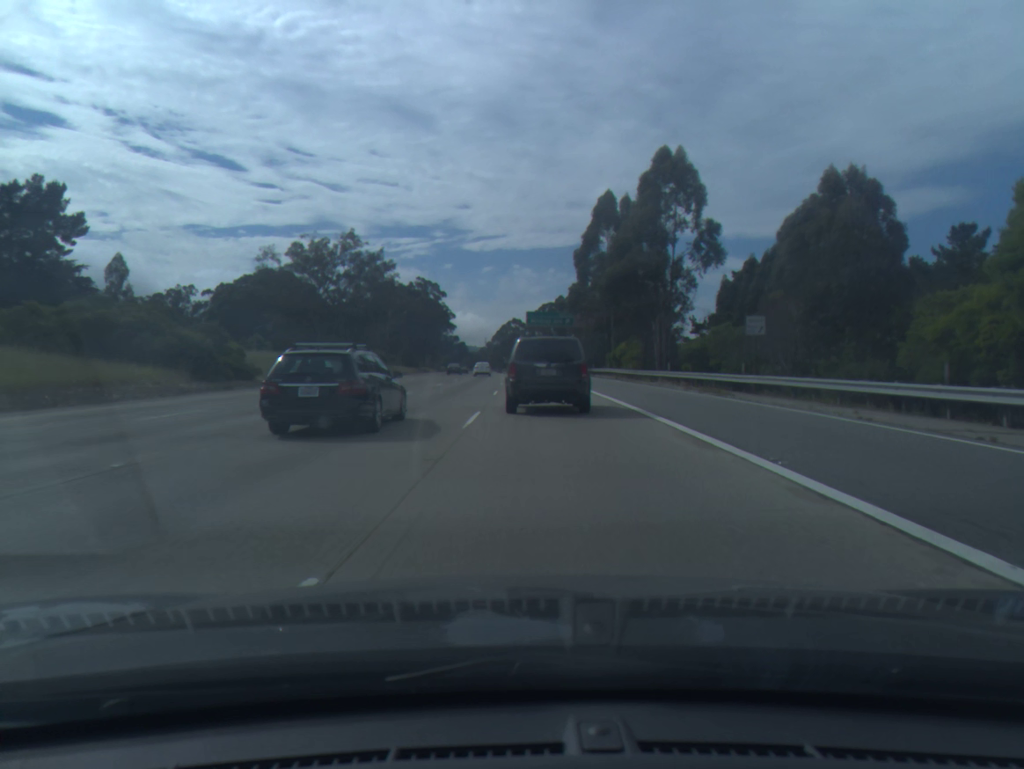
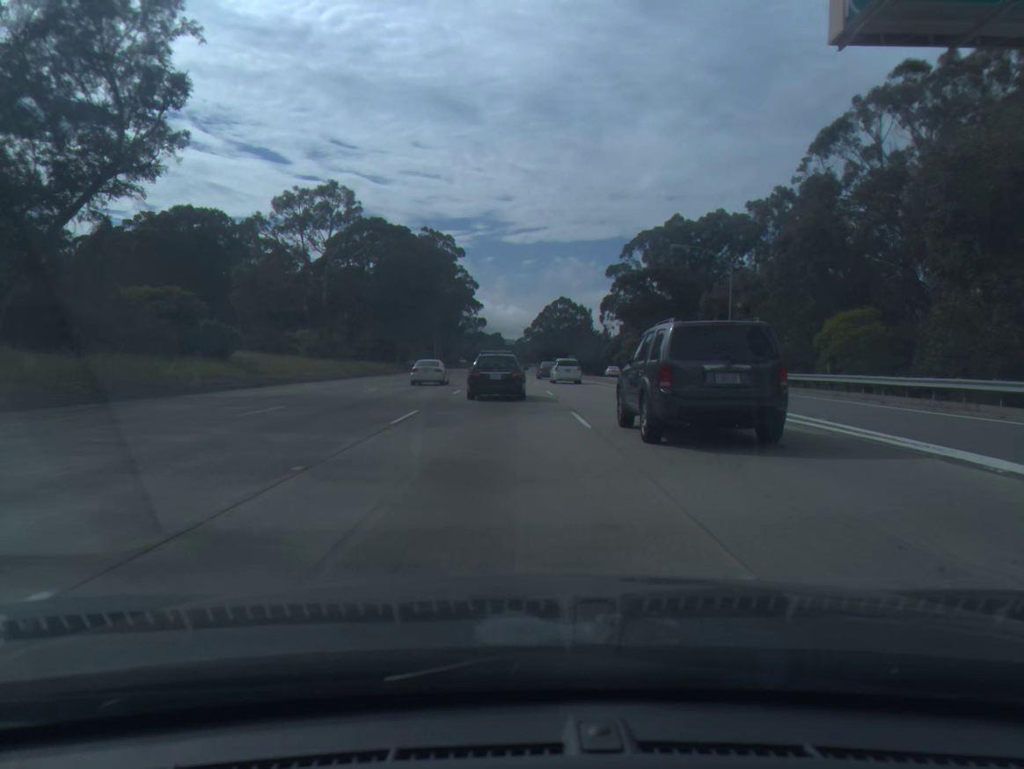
(-3.3, +87.7) m; -3°
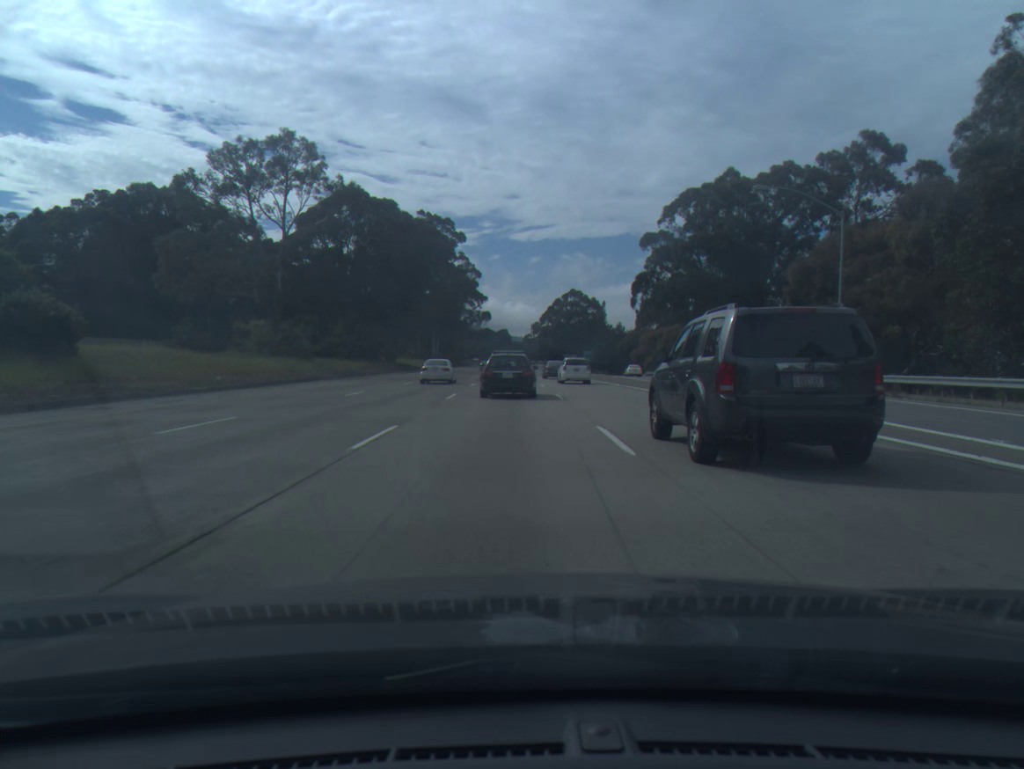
(-0.1, +19.0) m; -1°
